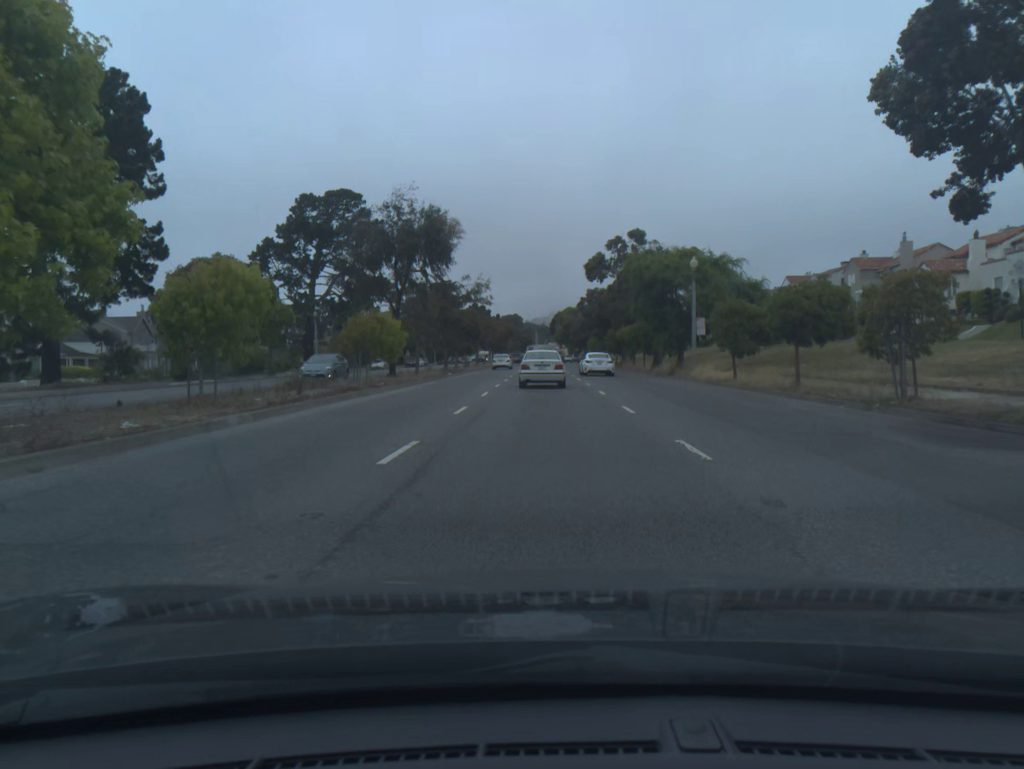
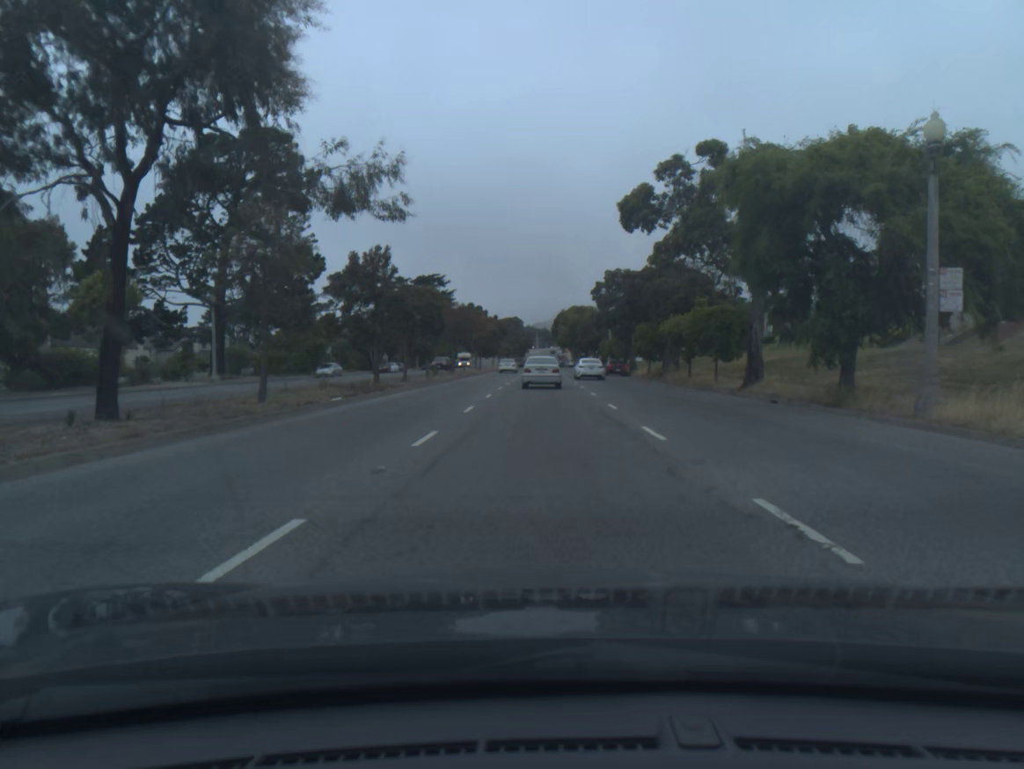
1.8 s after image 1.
(0.0, +26.6) m; 0°
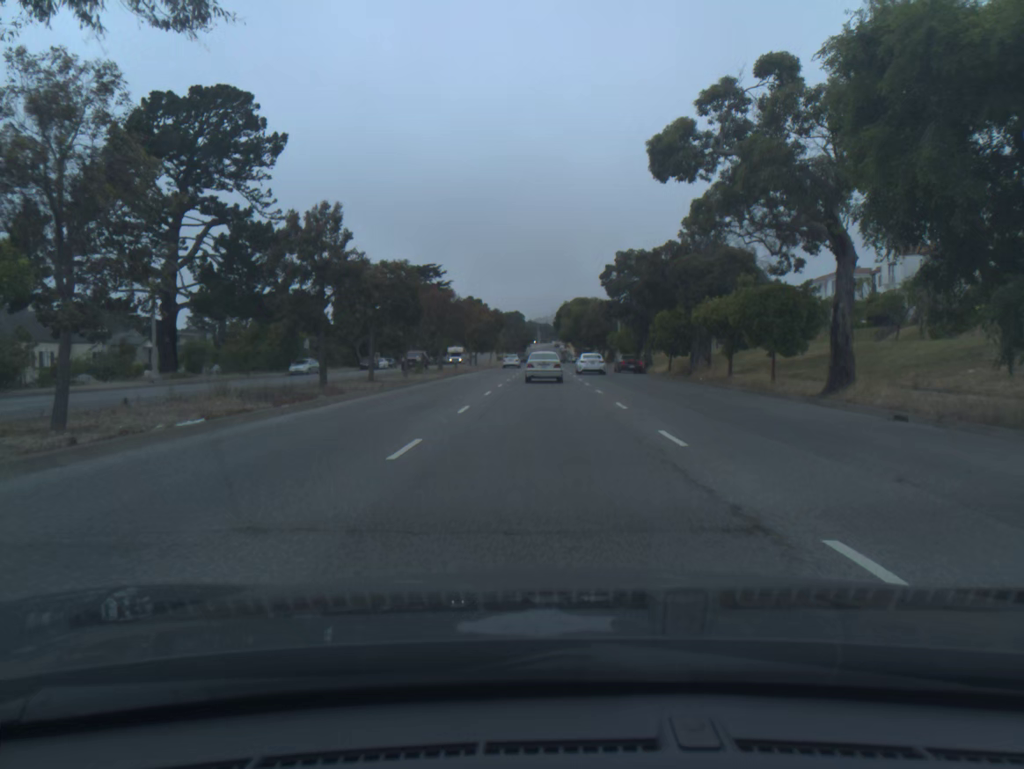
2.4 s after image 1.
(0.0, +9.1) m; 0°
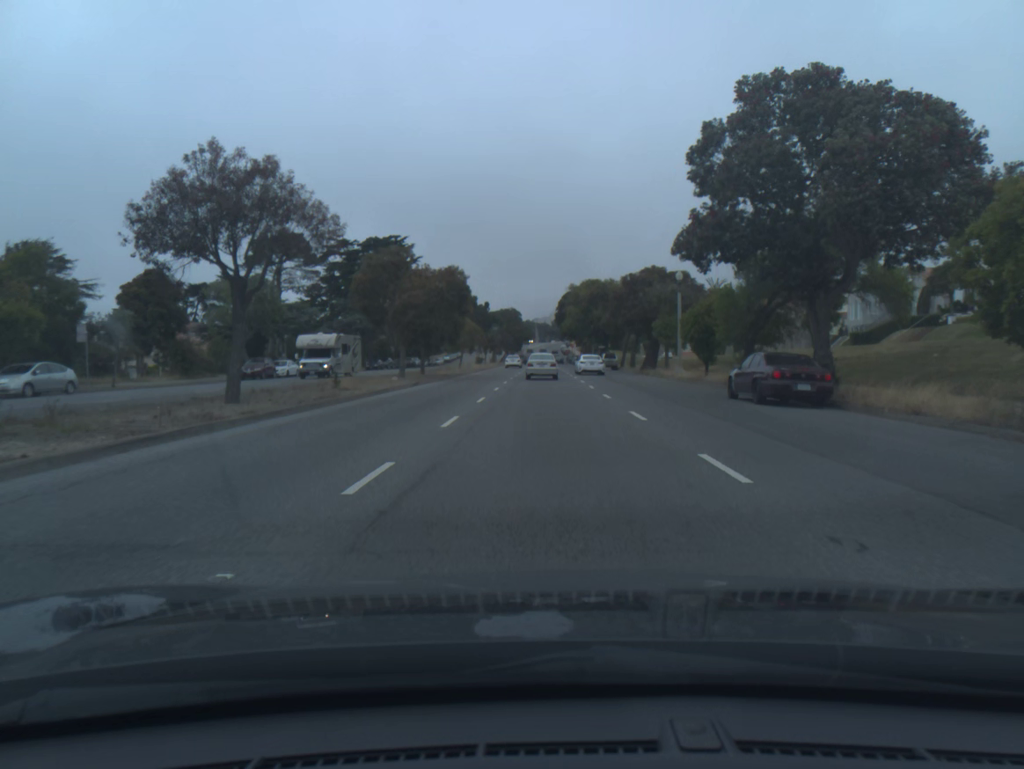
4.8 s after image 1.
(0.0, +38.6) m; 0°
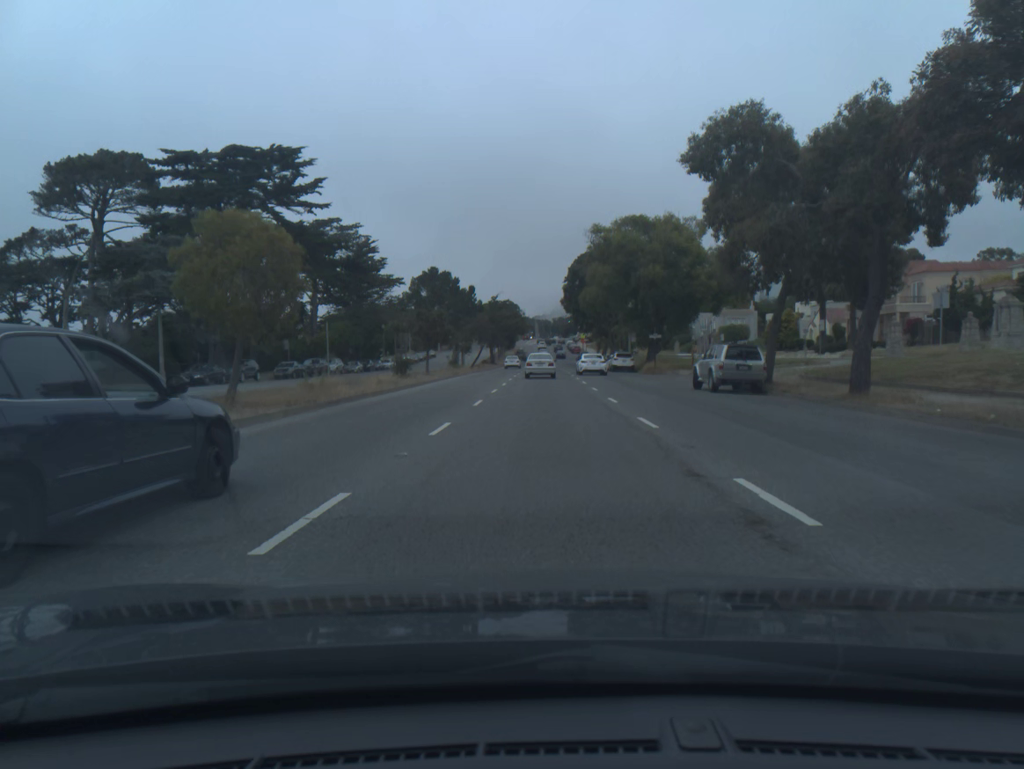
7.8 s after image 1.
(0.0, +52.3) m; 0°
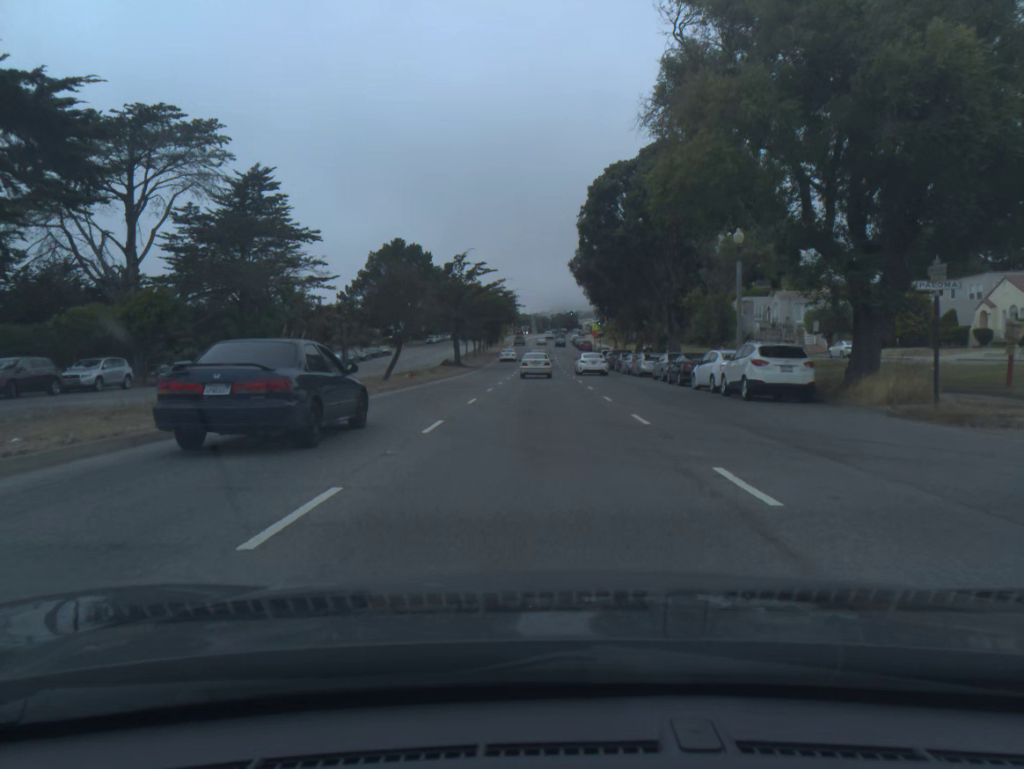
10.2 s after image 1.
(+0.1, +42.9) m; 0°
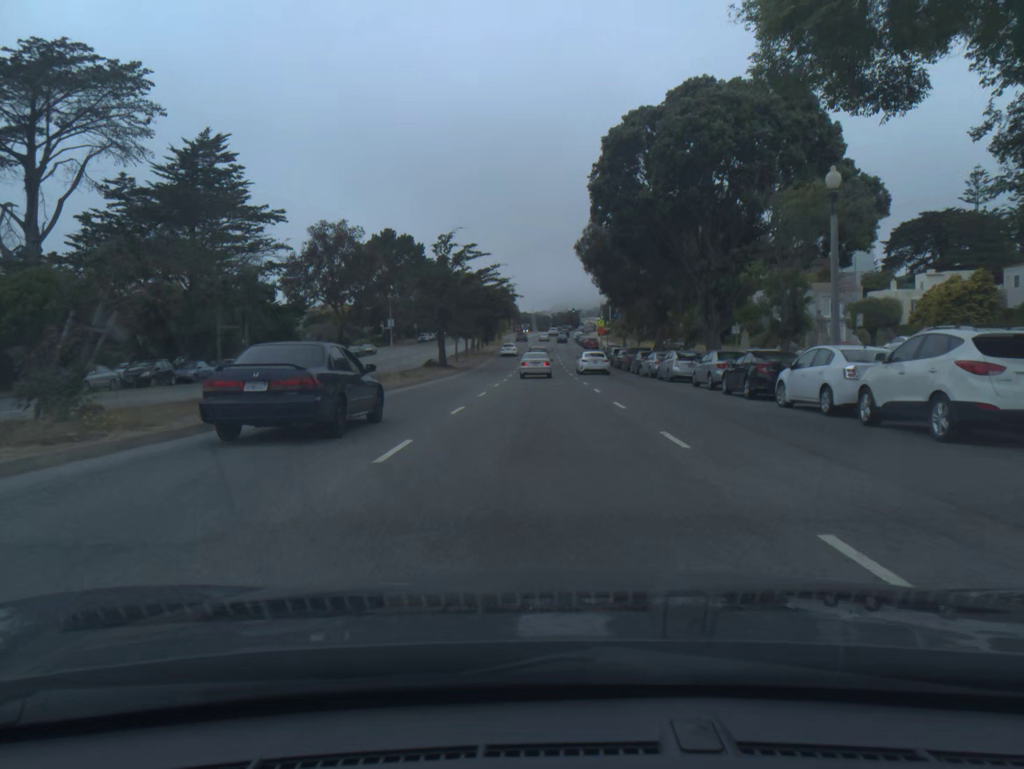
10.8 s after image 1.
(0.0, +10.7) m; 0°
